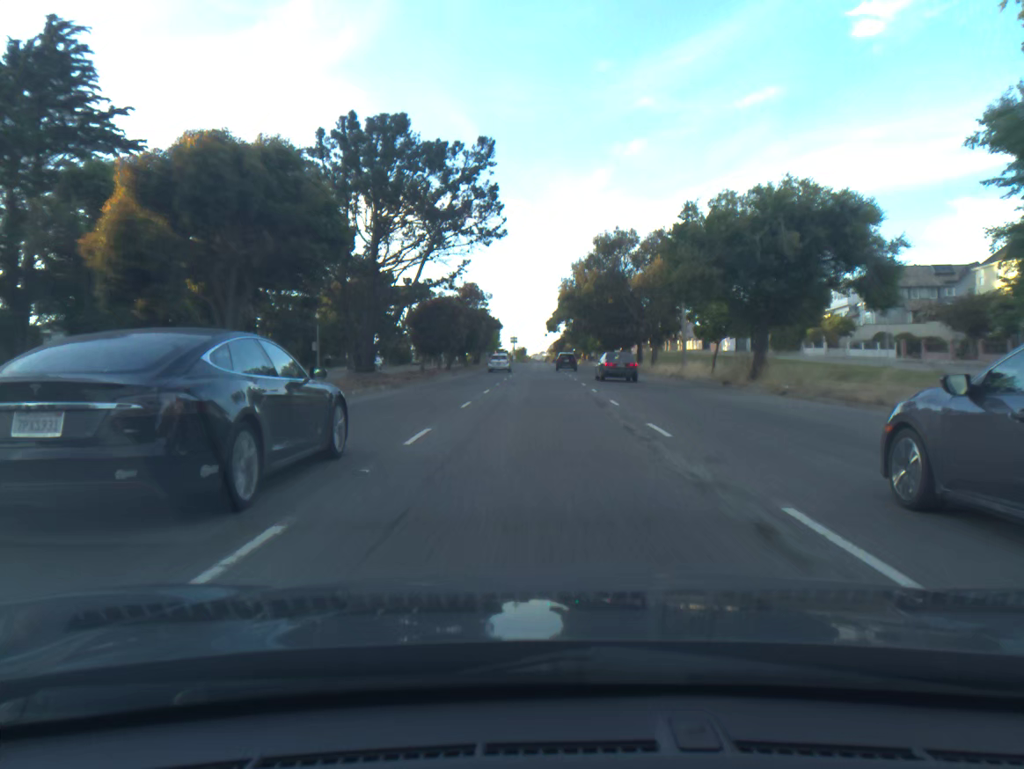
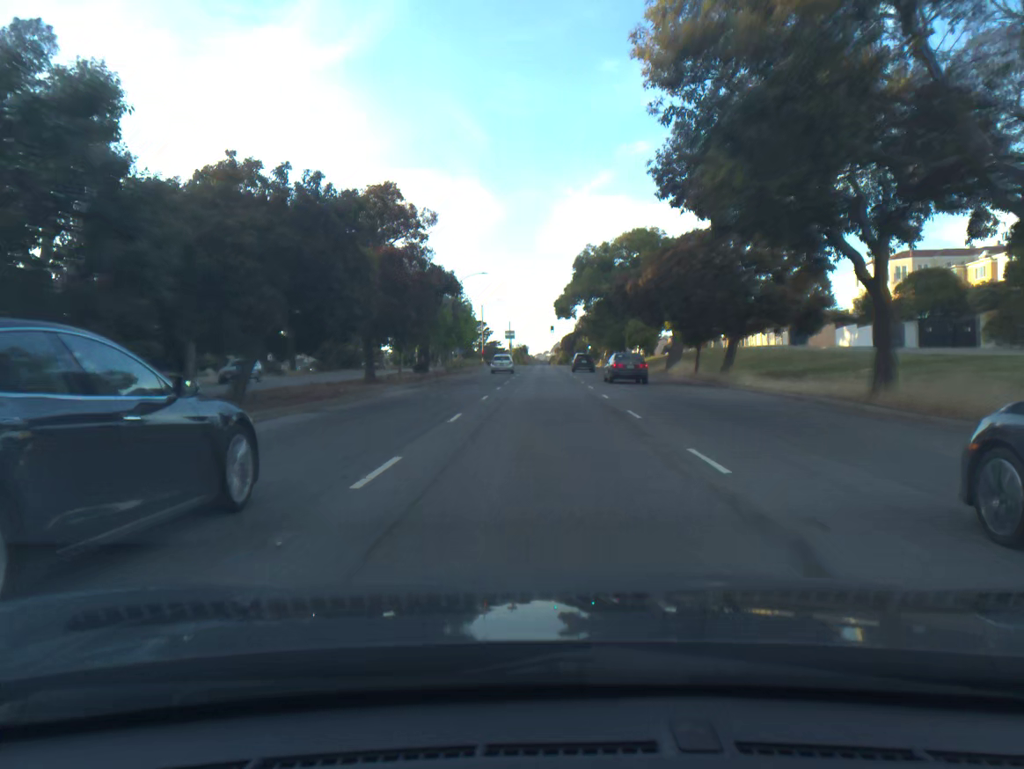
(-0.2, +46.3) m; 0°
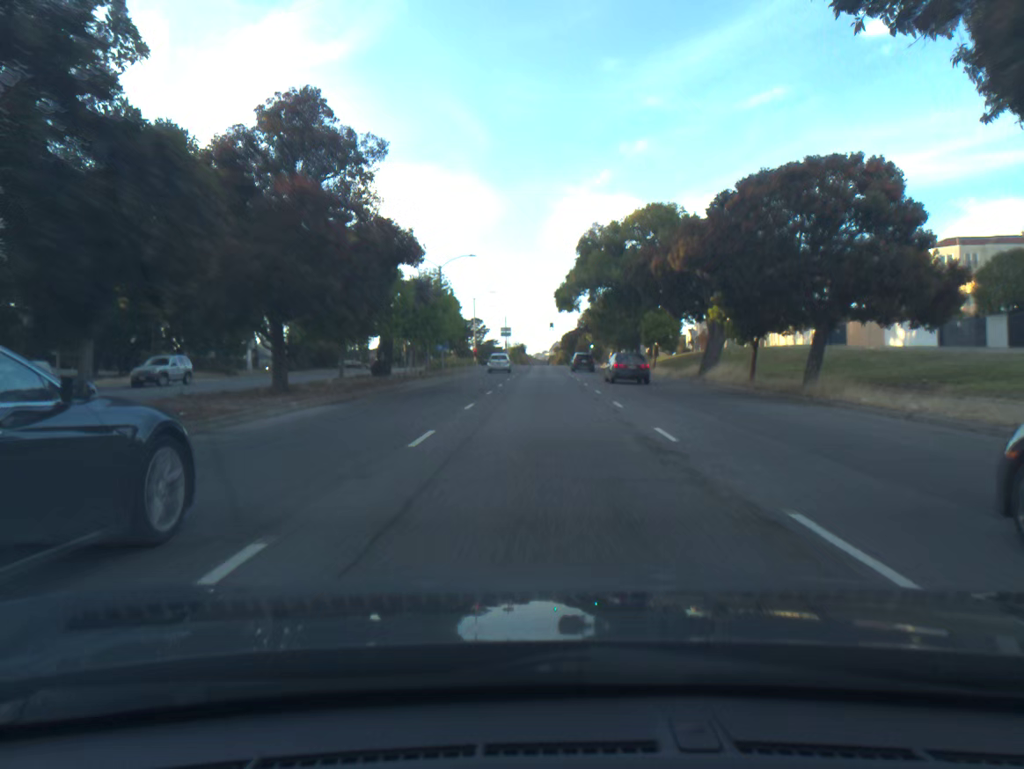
(0.0, +11.7) m; 0°
